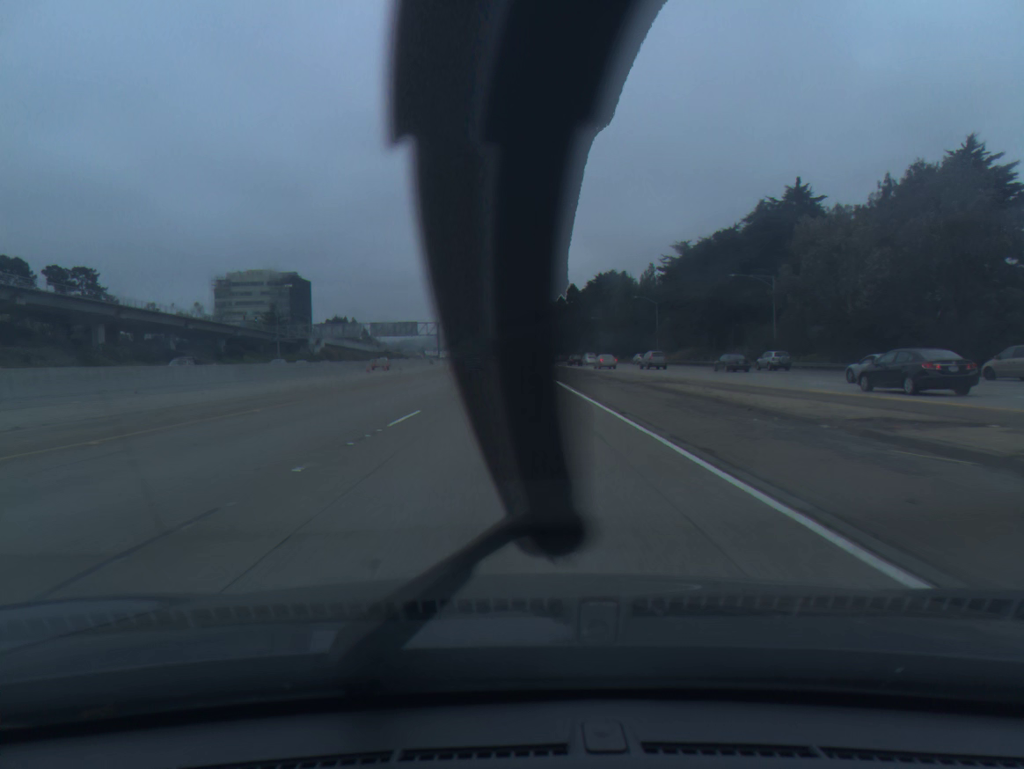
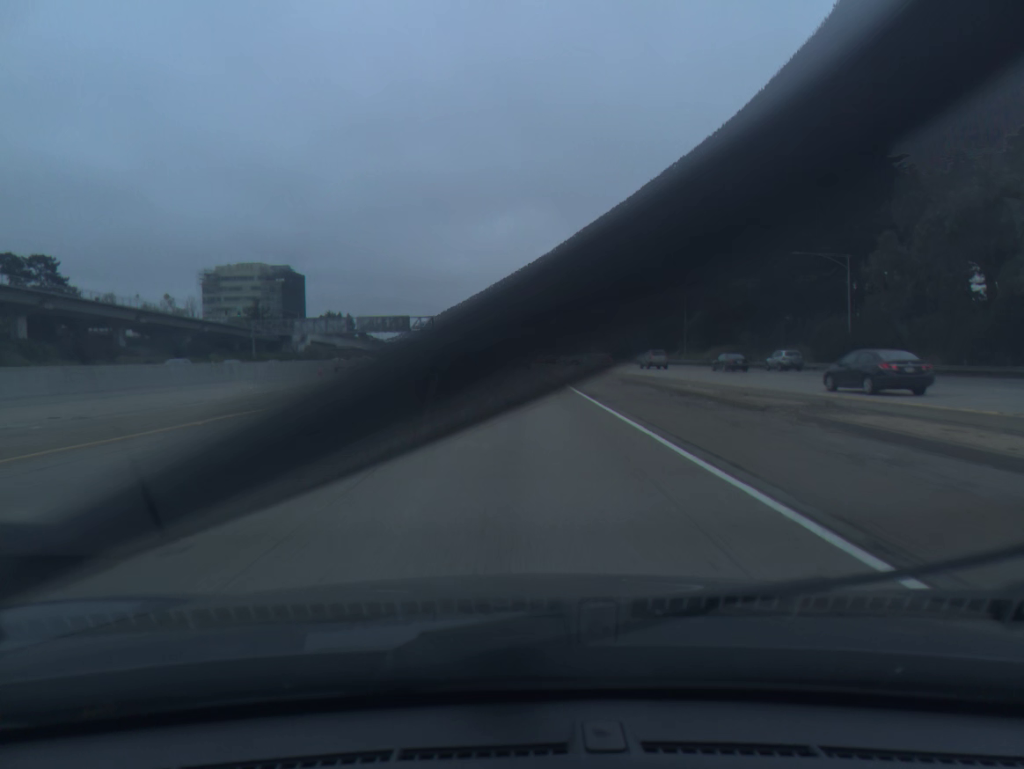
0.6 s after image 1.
(-0.1, +18.3) m; 0°
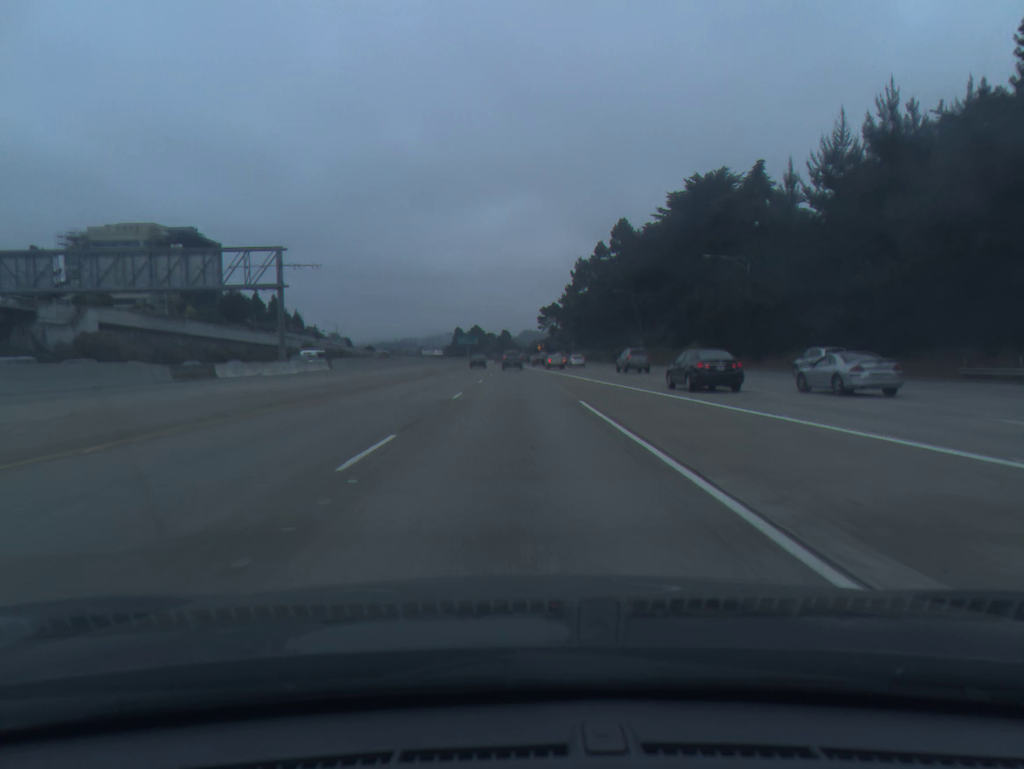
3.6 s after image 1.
(+0.2, +91.4) m; 0°
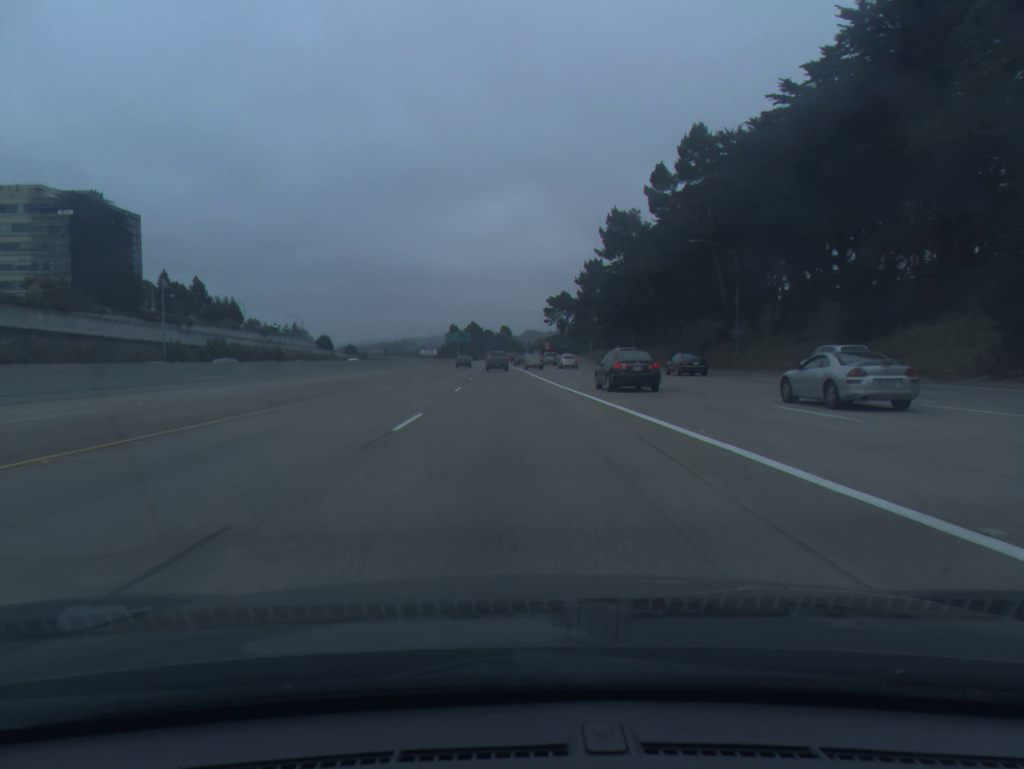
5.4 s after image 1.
(-0.1, +54.1) m; 0°
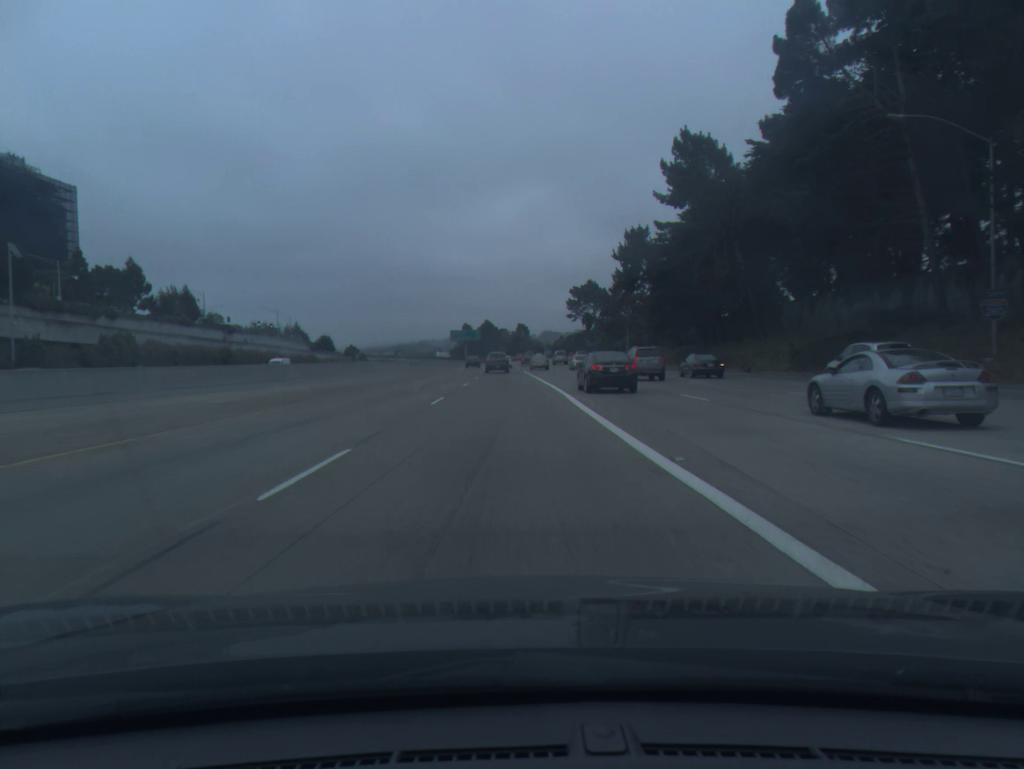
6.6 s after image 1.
(-0.3, +35.5) m; -1°
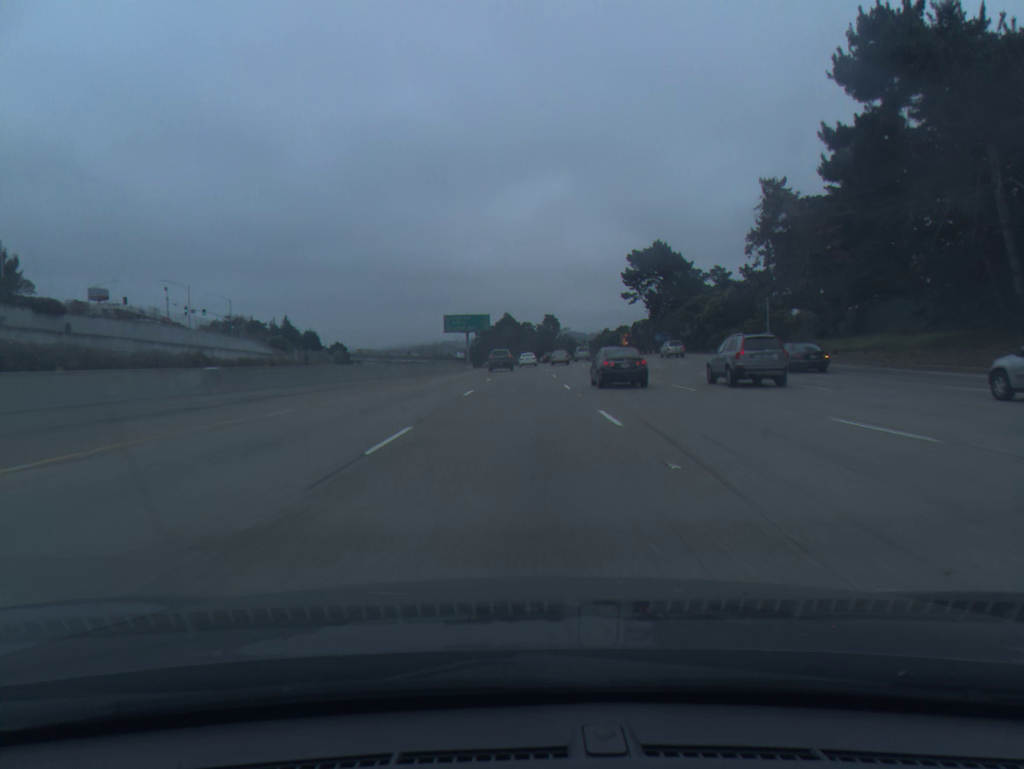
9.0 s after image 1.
(-1.5, +69.9) m; -2°
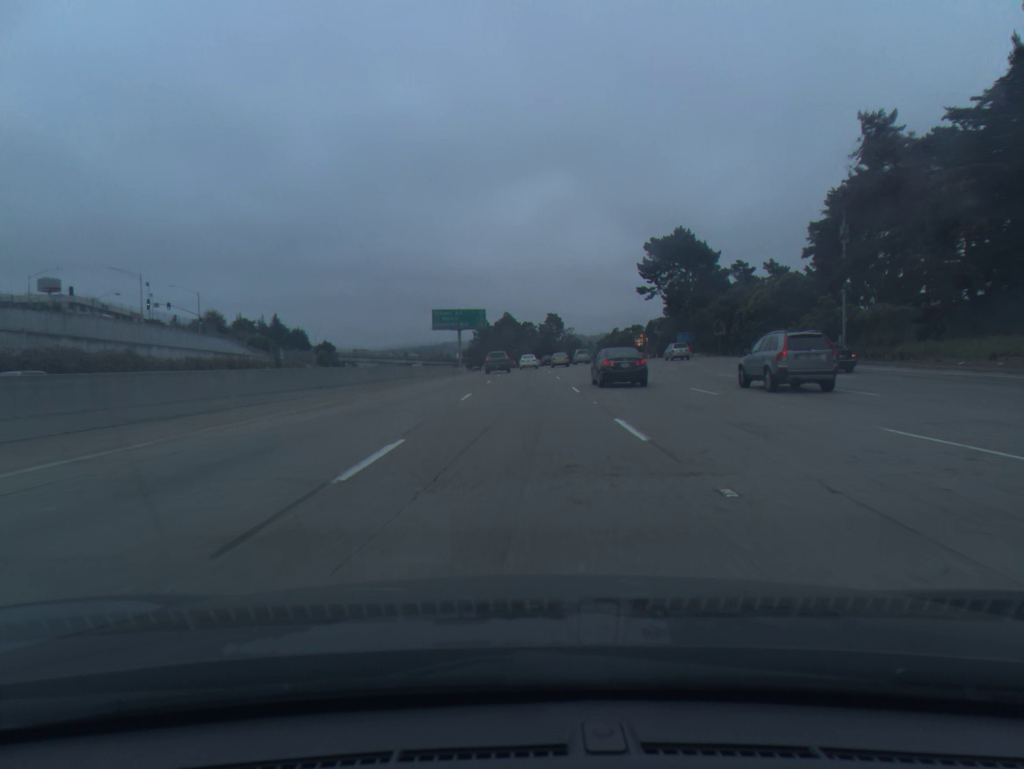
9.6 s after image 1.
(0.0, +17.2) m; 0°
